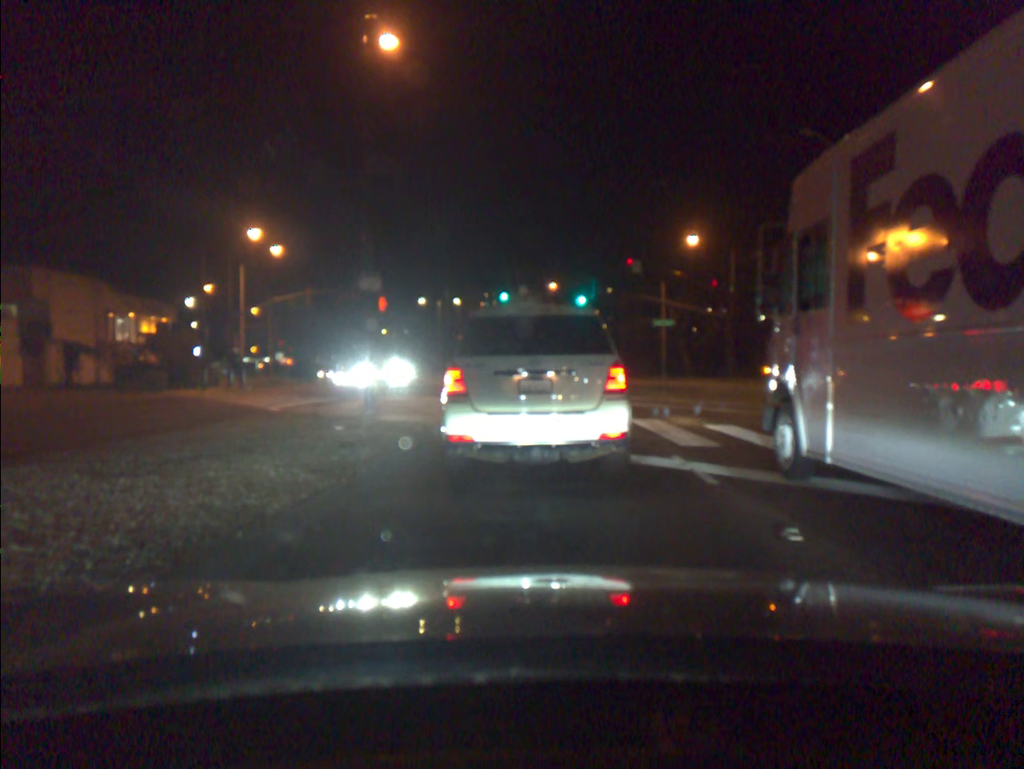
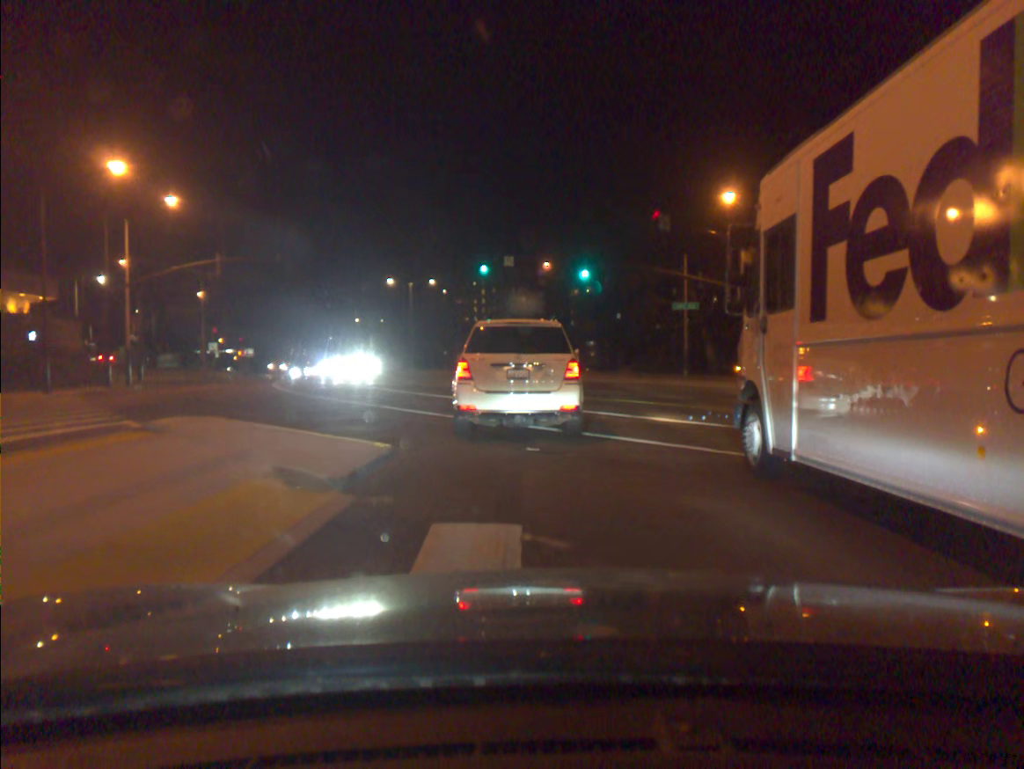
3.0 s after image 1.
(+0.1, +14.0) m; 0°
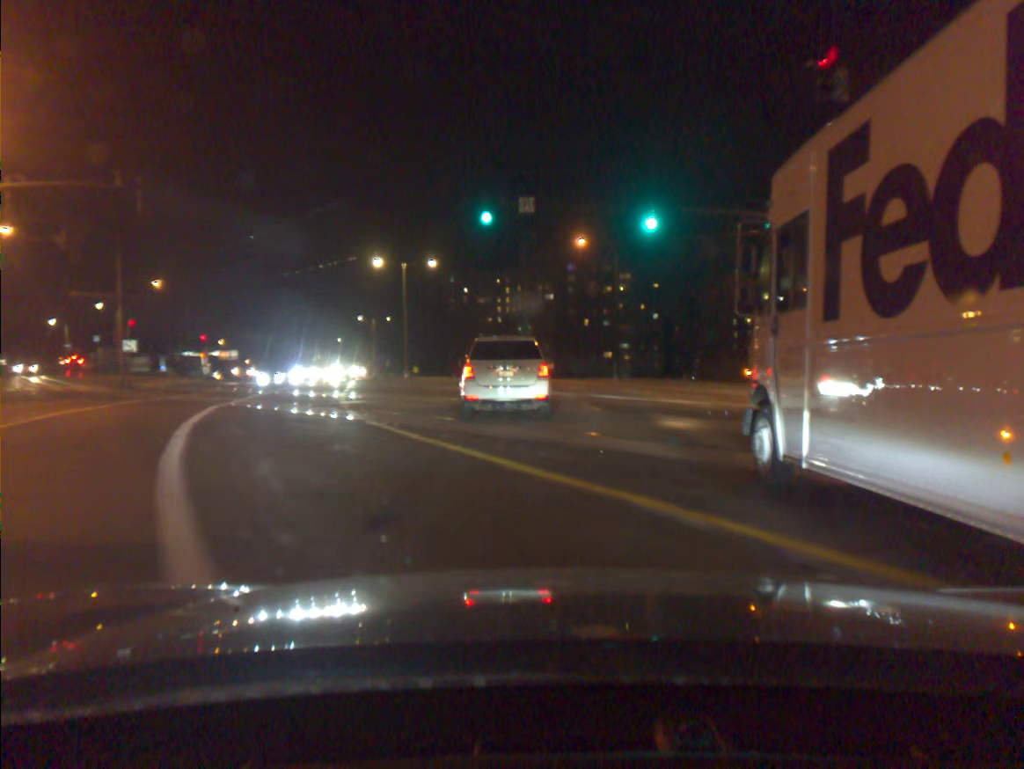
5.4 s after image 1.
(-0.3, +19.0) m; -2°
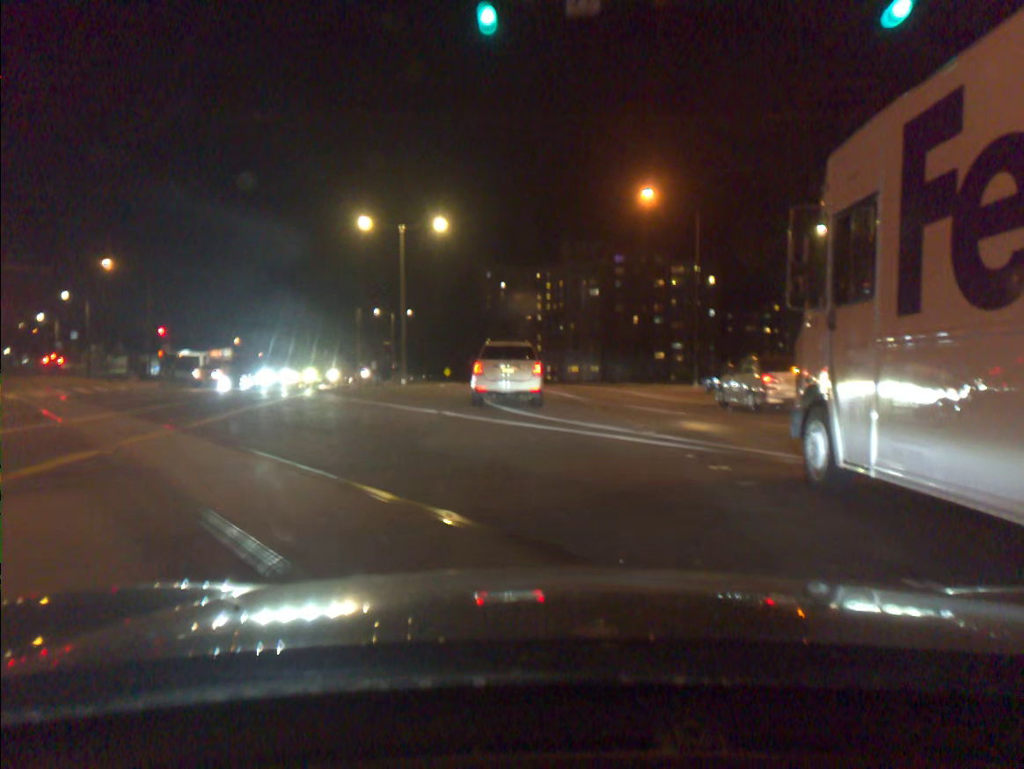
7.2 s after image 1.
(-0.4, +17.9) m; -3°
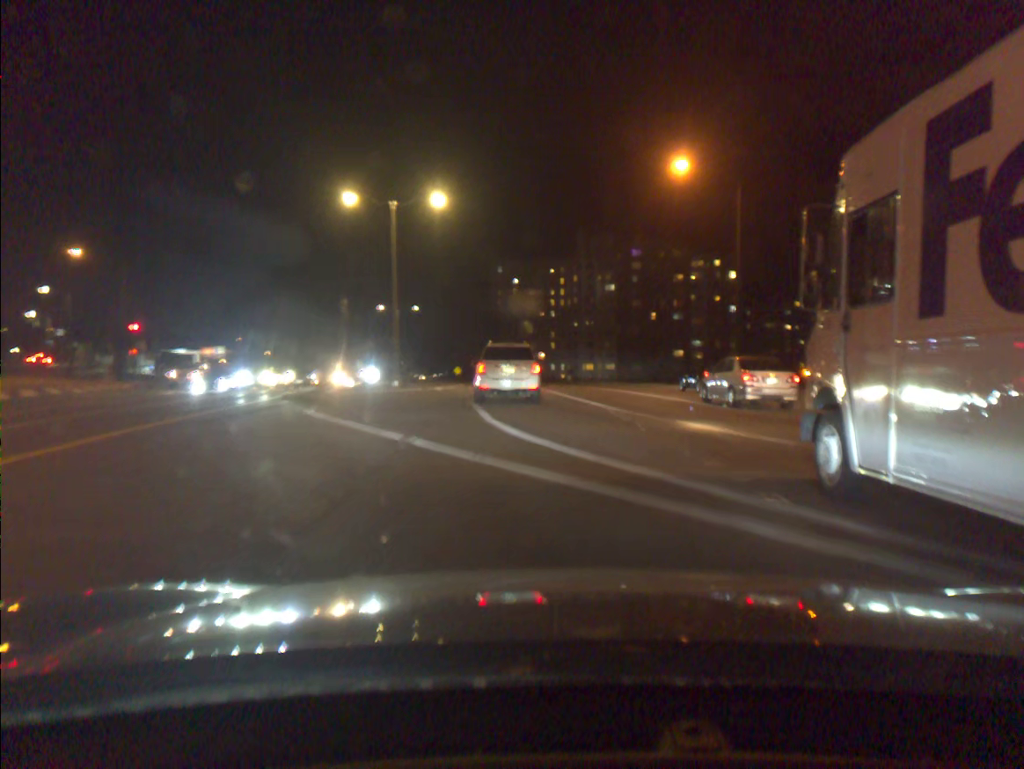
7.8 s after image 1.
(-0.1, +6.5) m; -1°
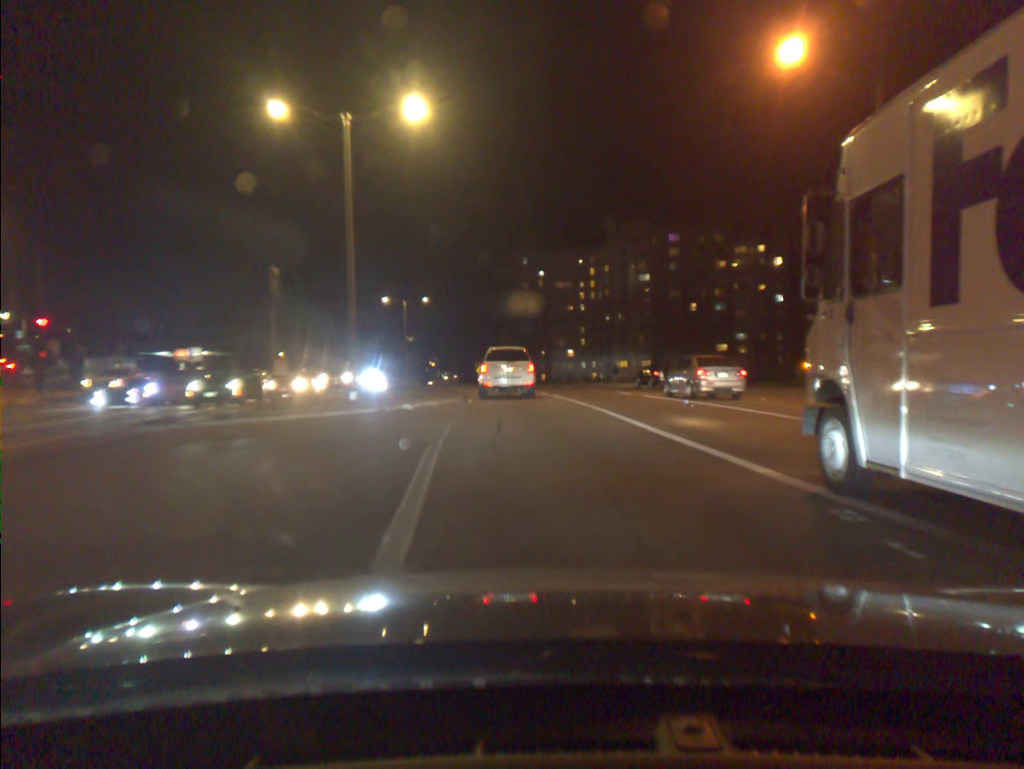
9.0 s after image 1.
(-0.2, +13.8) m; -2°
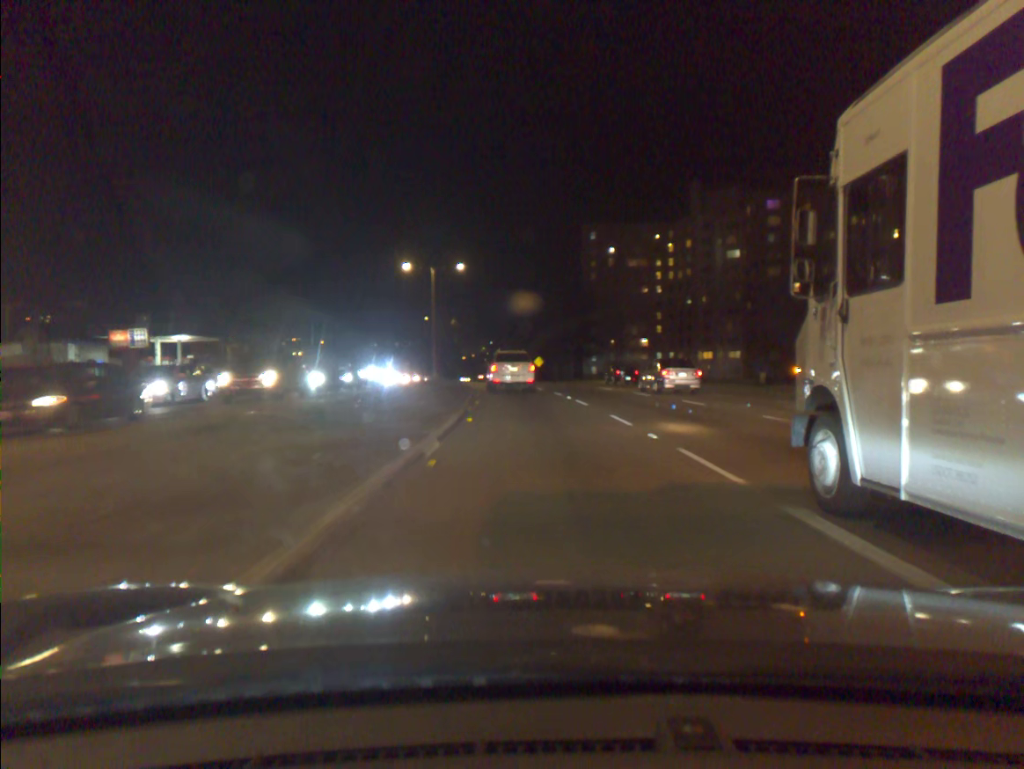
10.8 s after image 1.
(-1.0, +23.2) m; -5°
